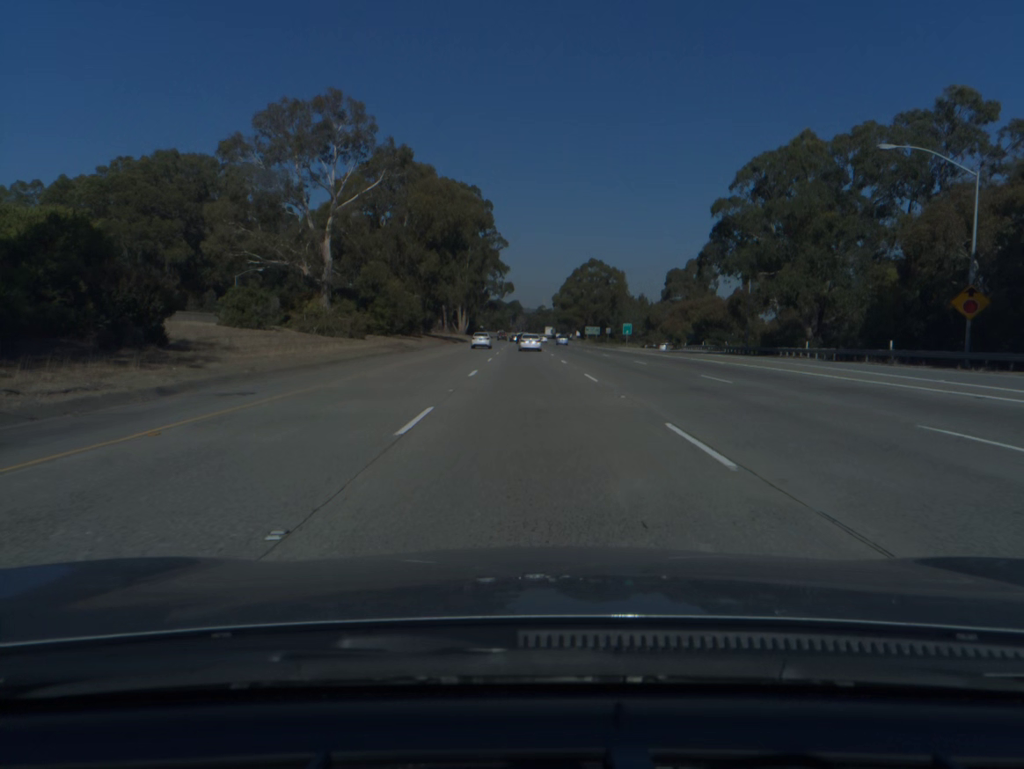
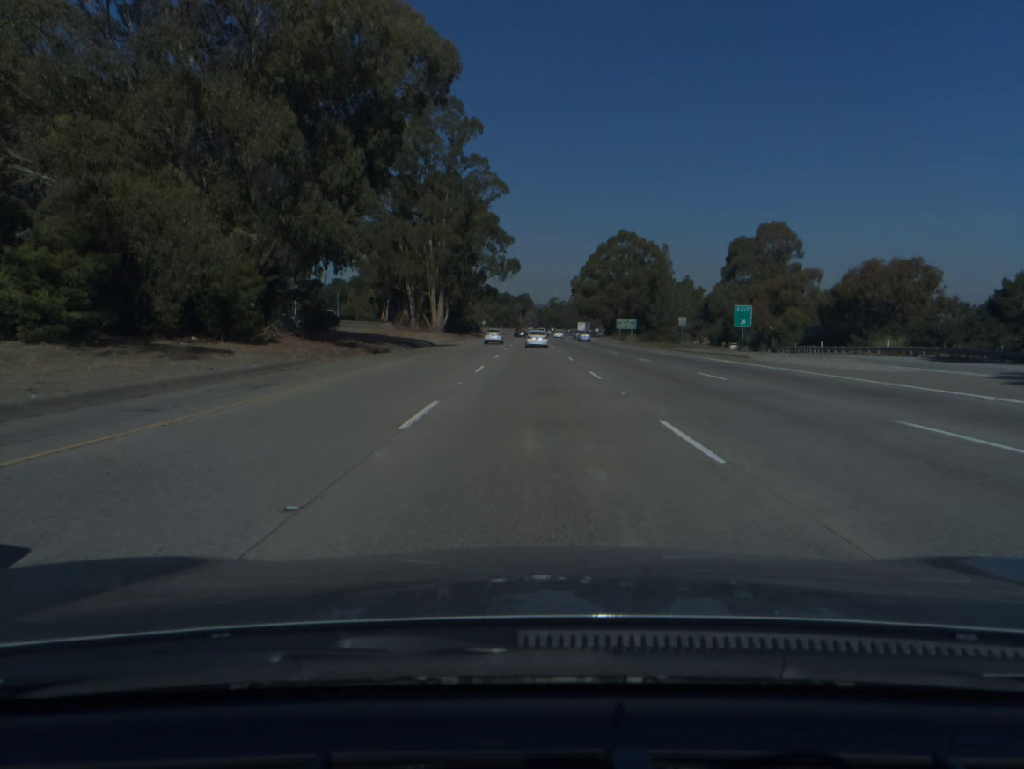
(-0.5, +57.7) m; -1°
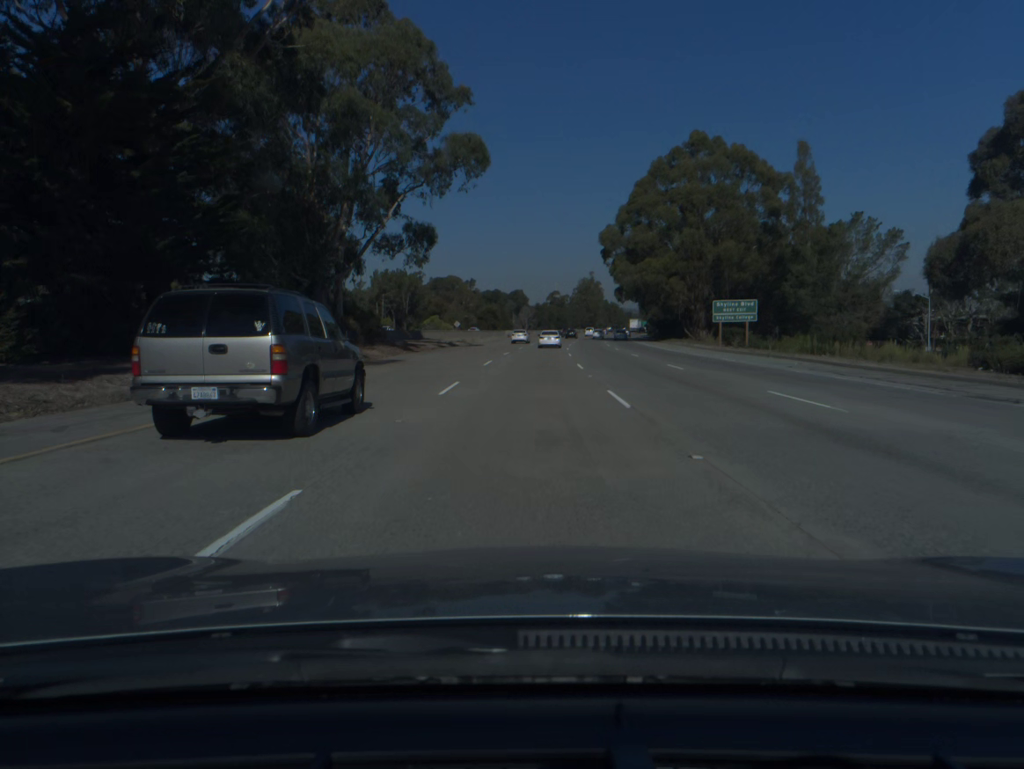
(+0.2, +96.2) m; 0°
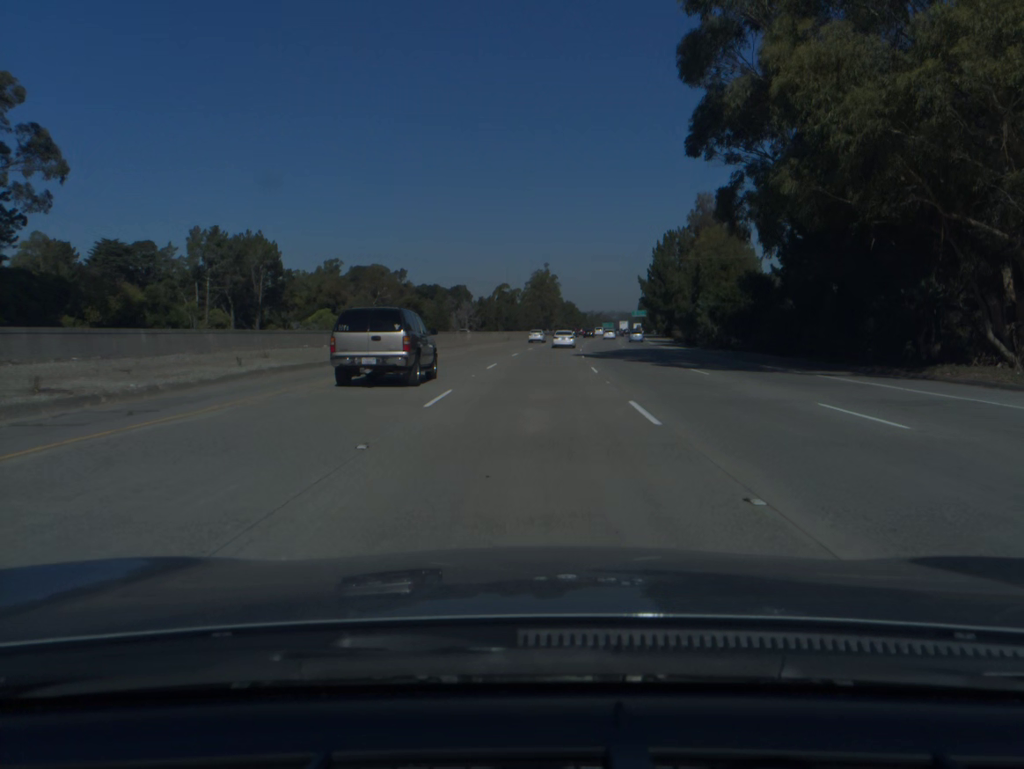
(+1.8, +76.4) m; +3°
